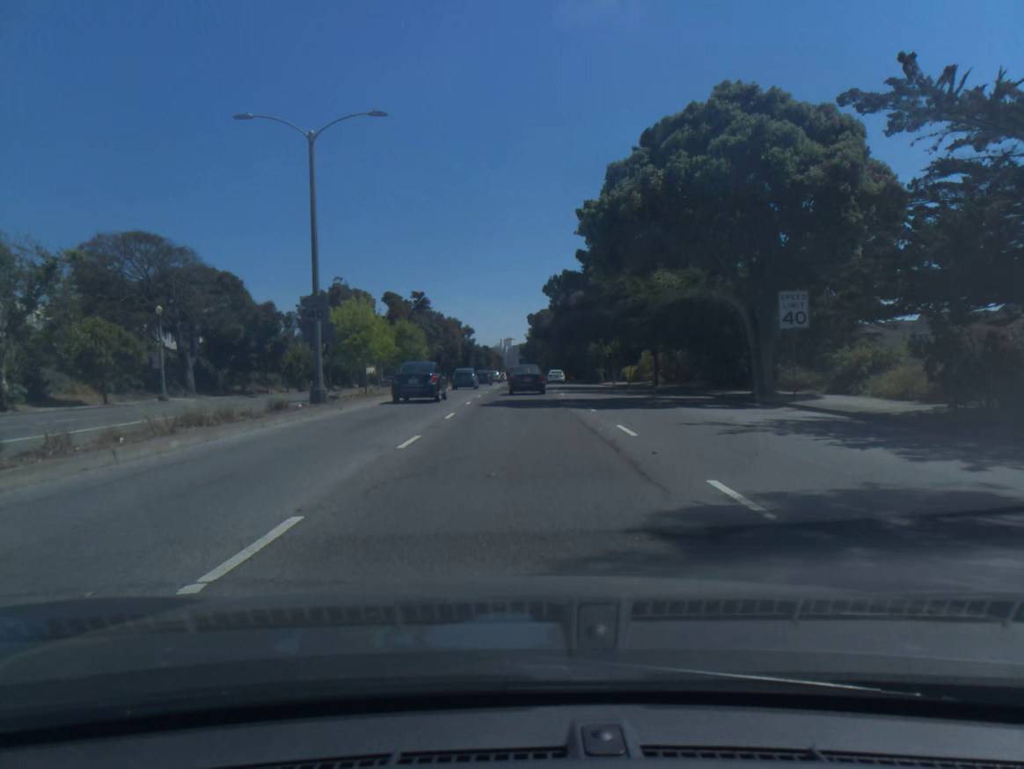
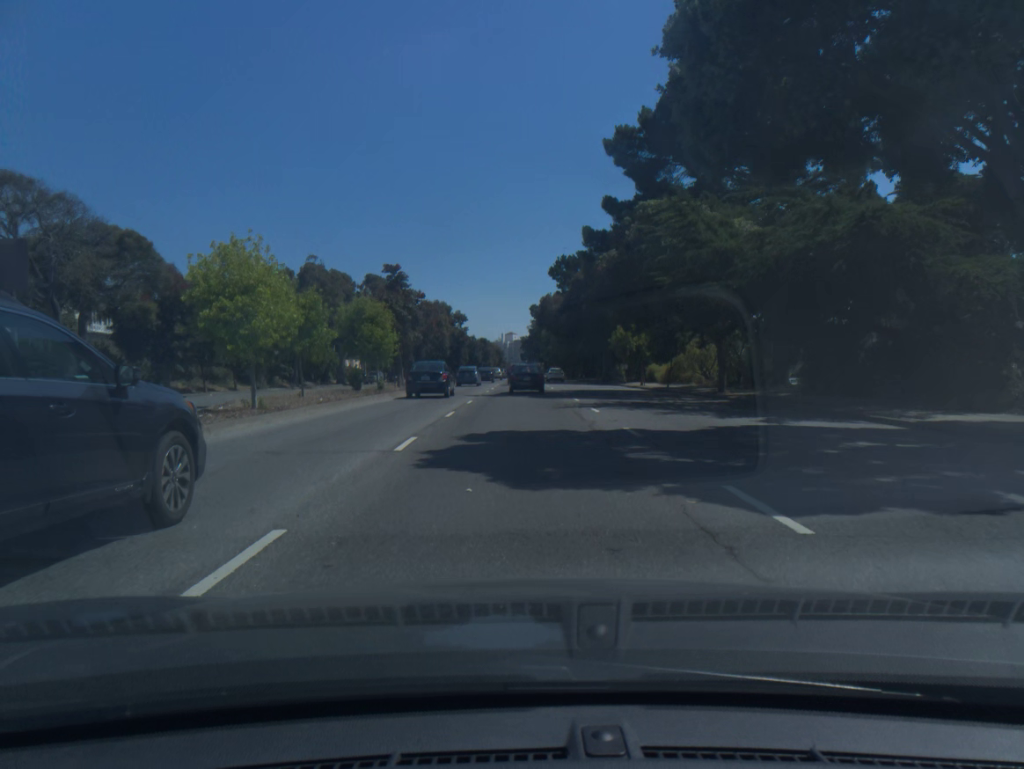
(0.0, +15.1) m; 0°
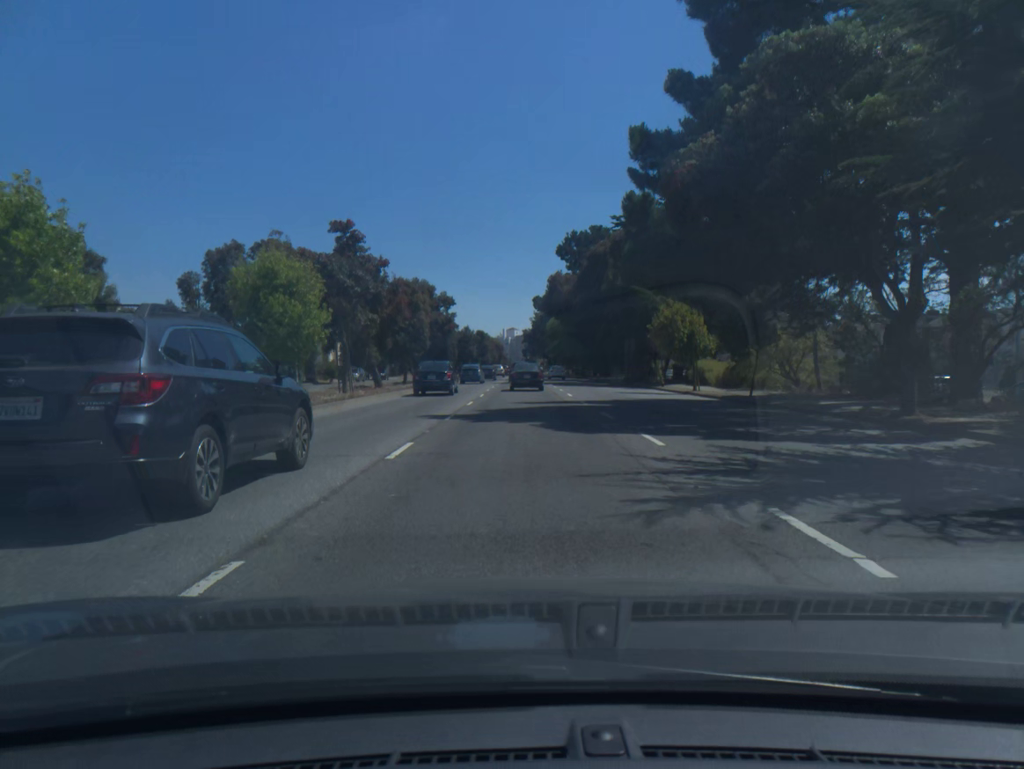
(0.0, +15.9) m; 0°
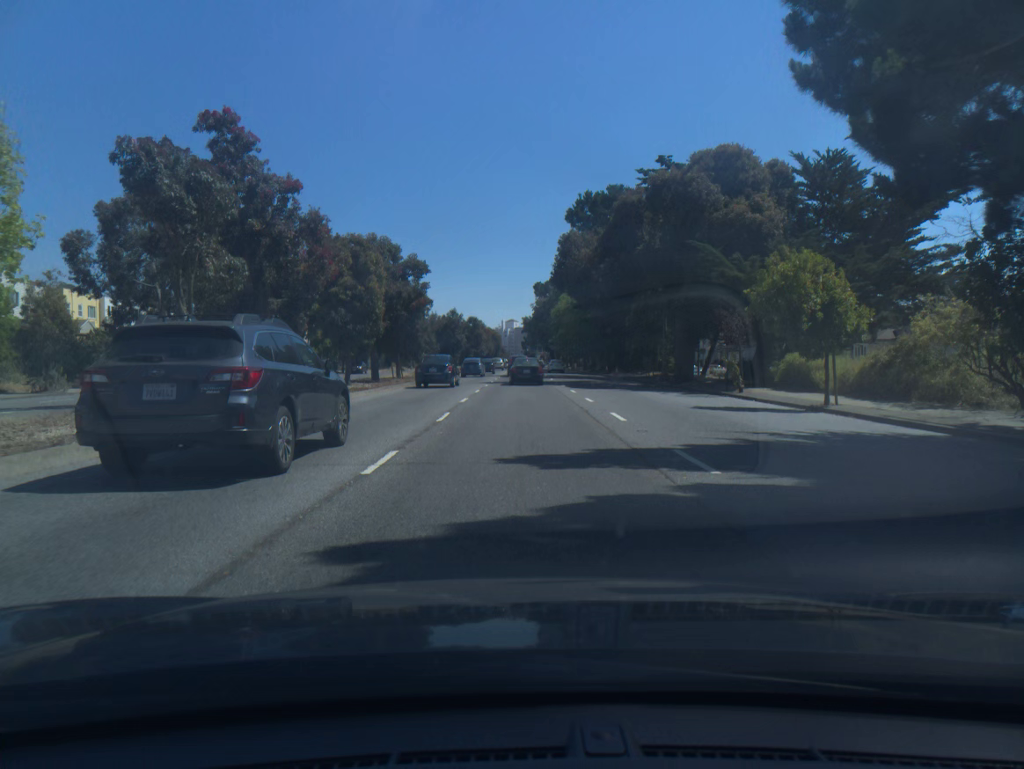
(0.0, +16.5) m; 0°
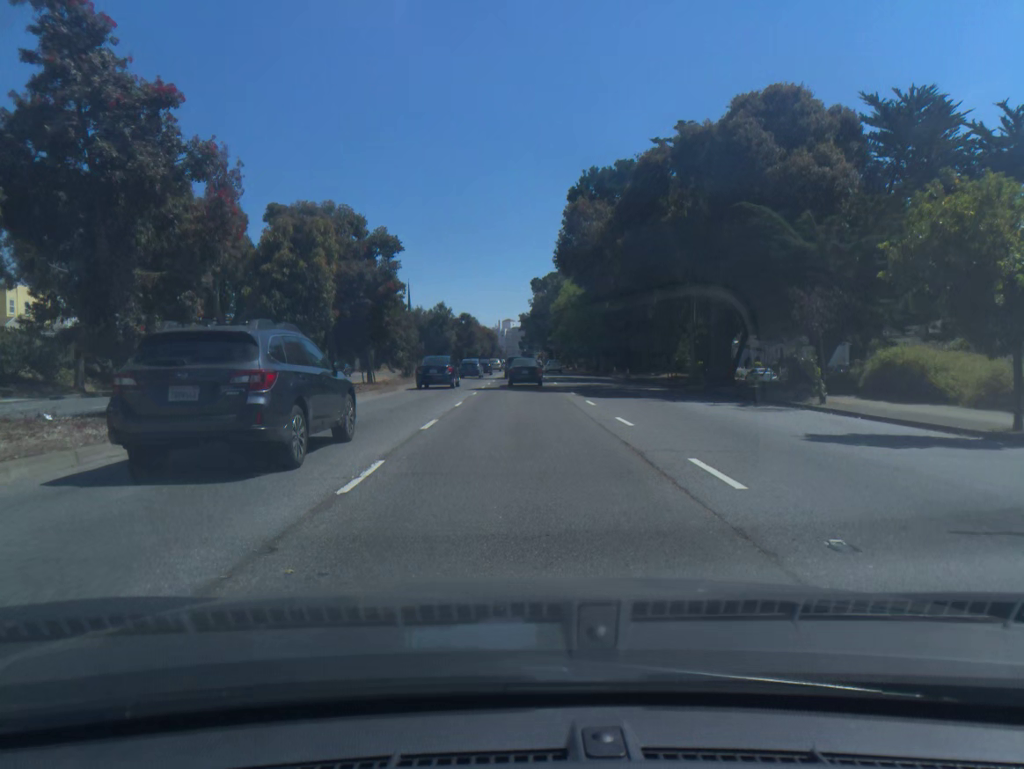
(0.0, +8.4) m; 0°
